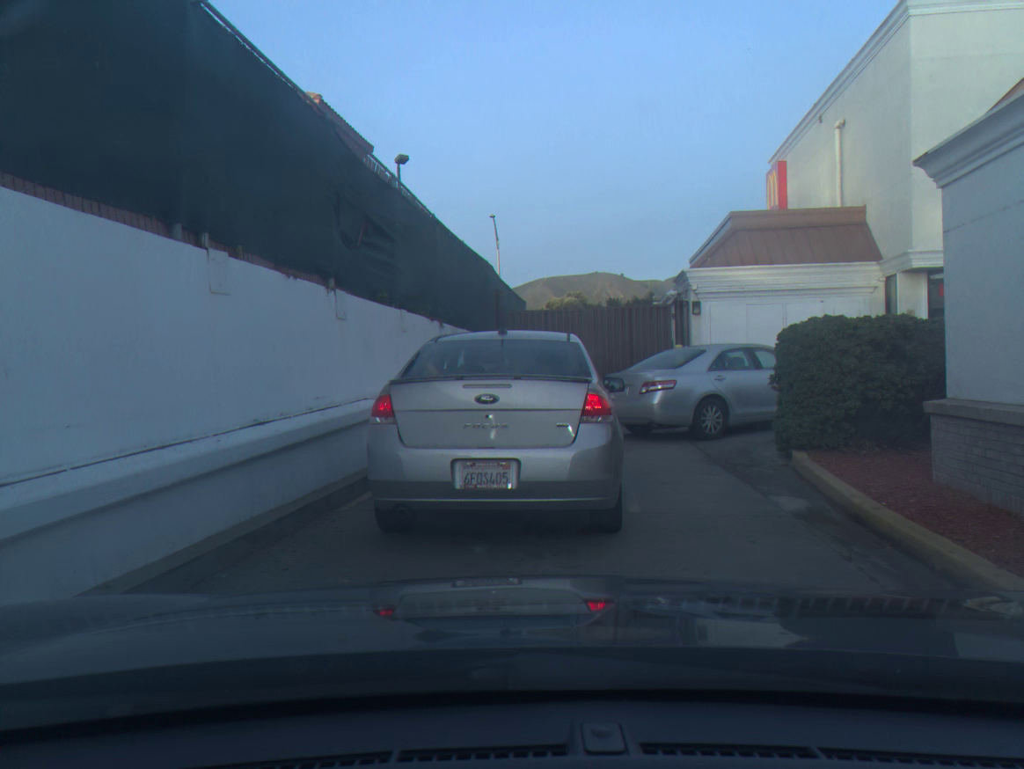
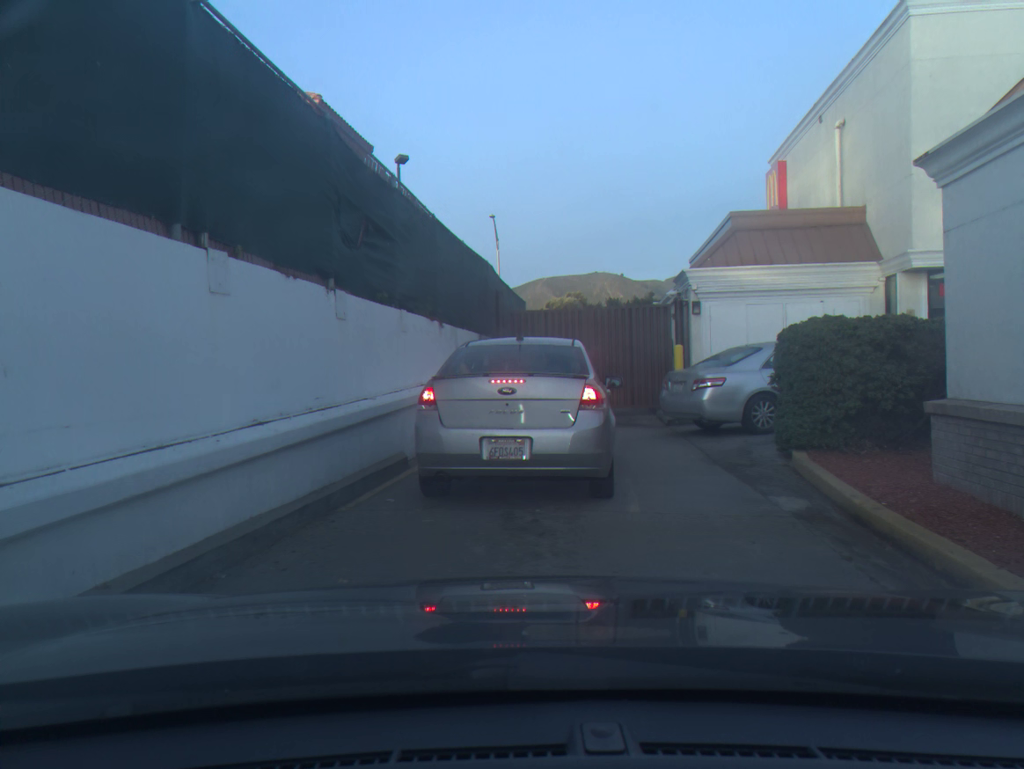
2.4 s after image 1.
(0.0, 0.0) m; 0°
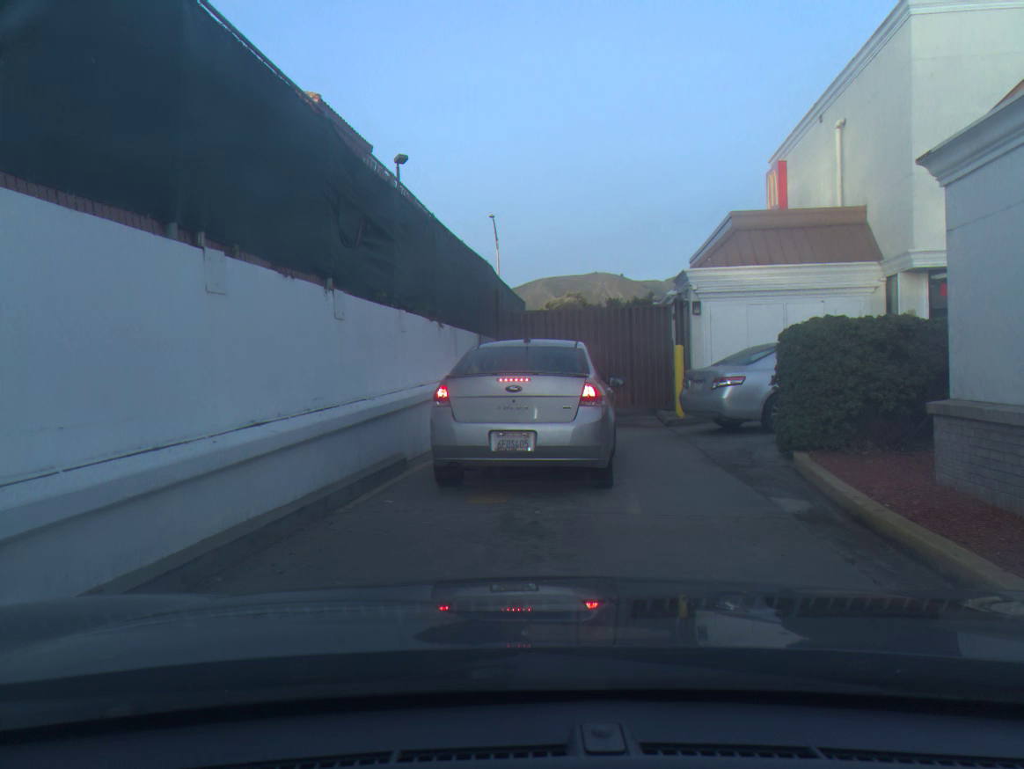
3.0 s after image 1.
(0.0, +0.1) m; 0°
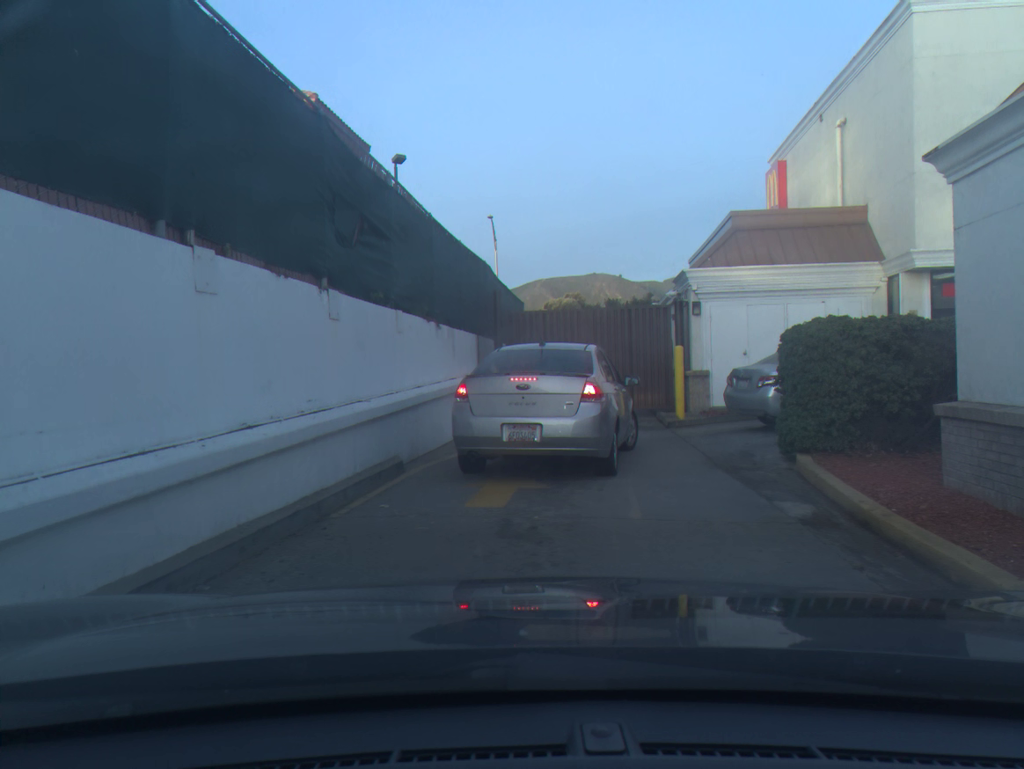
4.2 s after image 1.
(0.0, +0.1) m; 0°
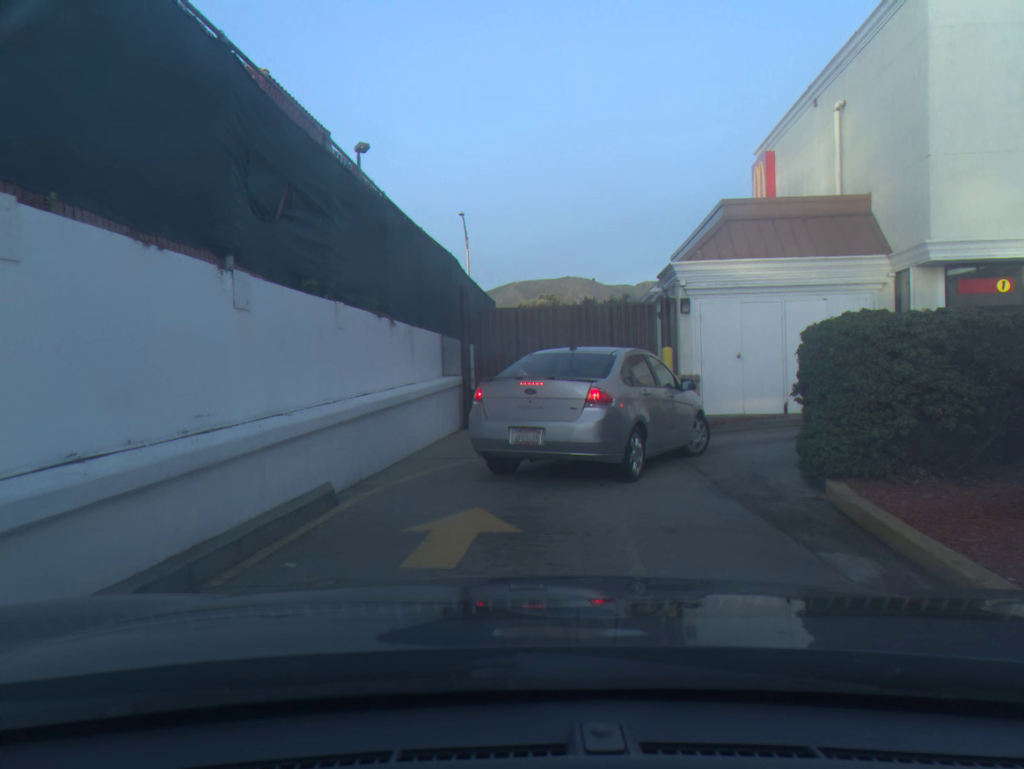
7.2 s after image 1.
(+0.1, +1.7) m; +2°
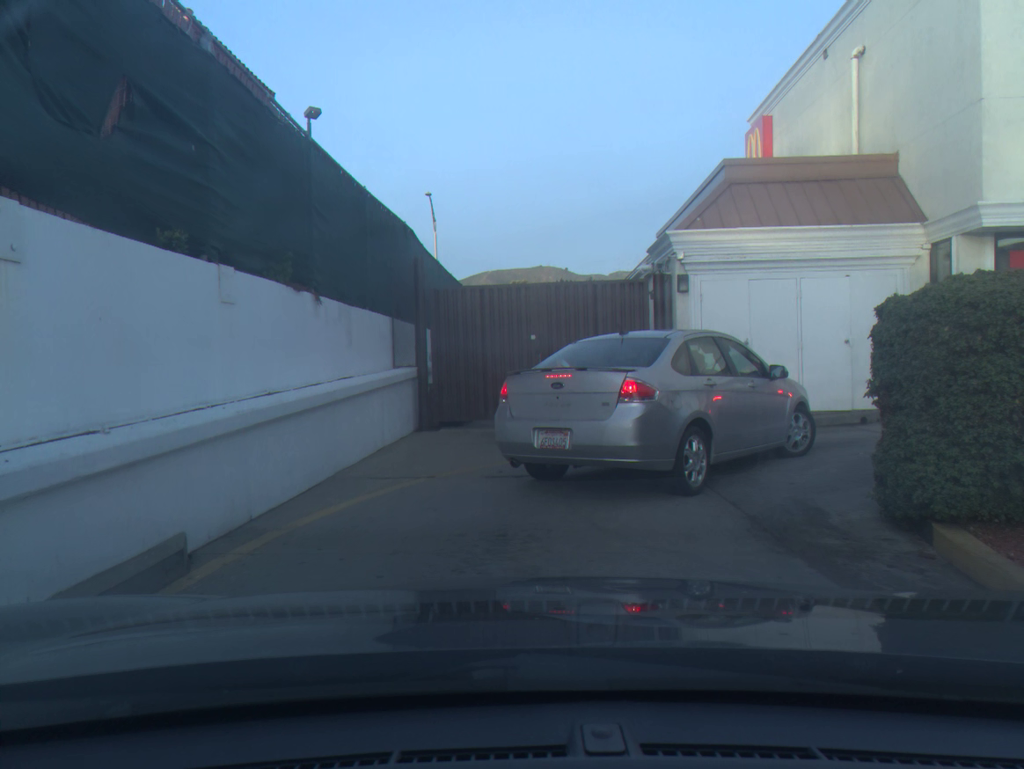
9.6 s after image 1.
(+0.1, +2.5) m; +2°
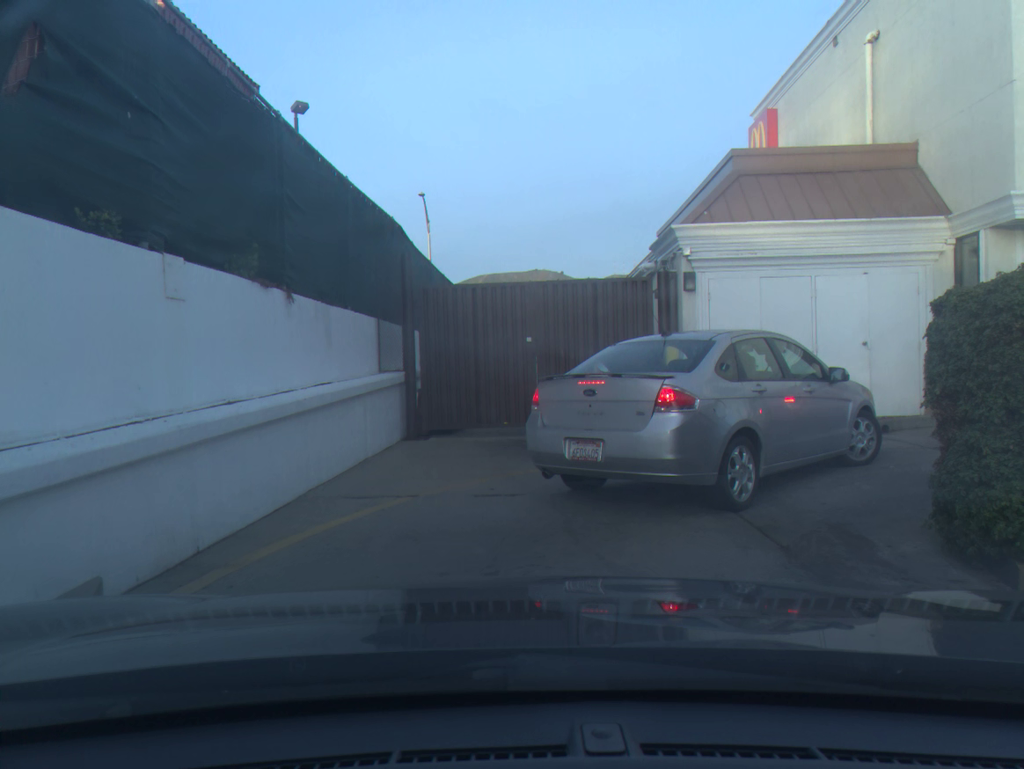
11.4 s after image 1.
(0.0, +0.9) m; 0°
